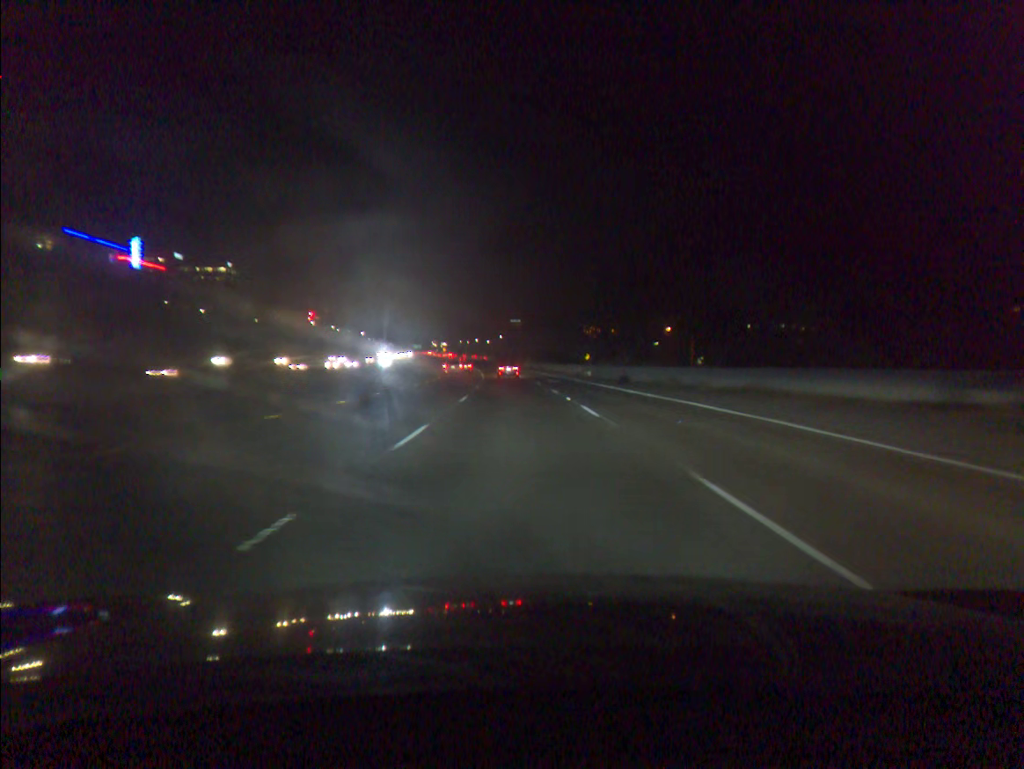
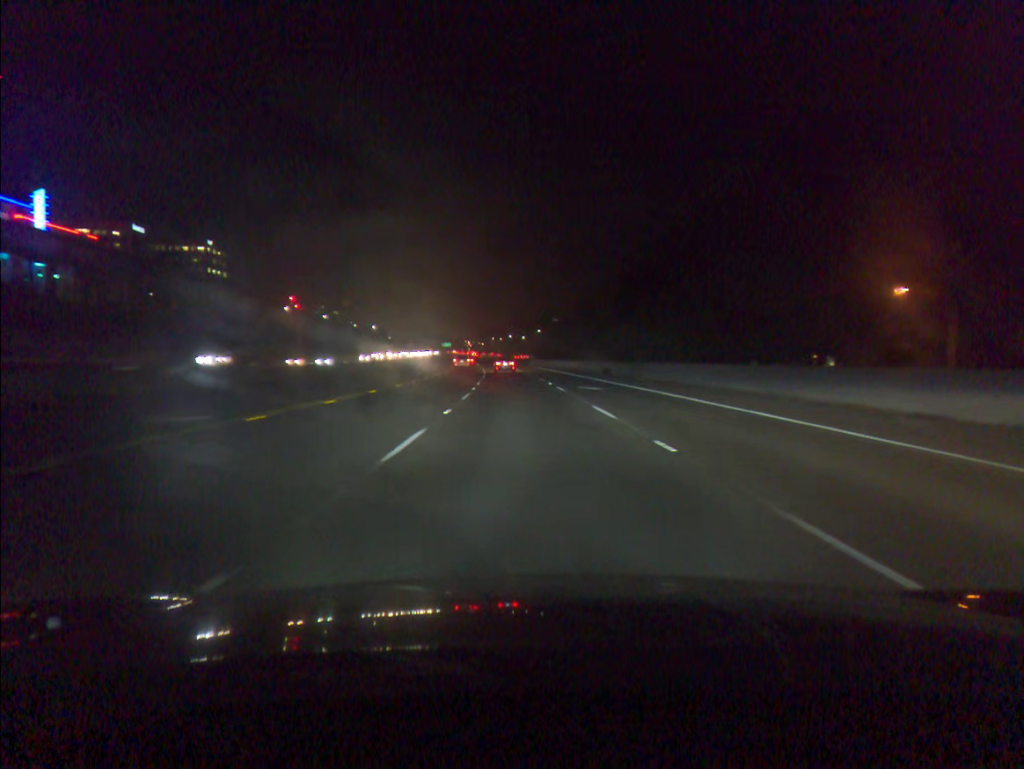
(-1.7, +74.2) m; -3°
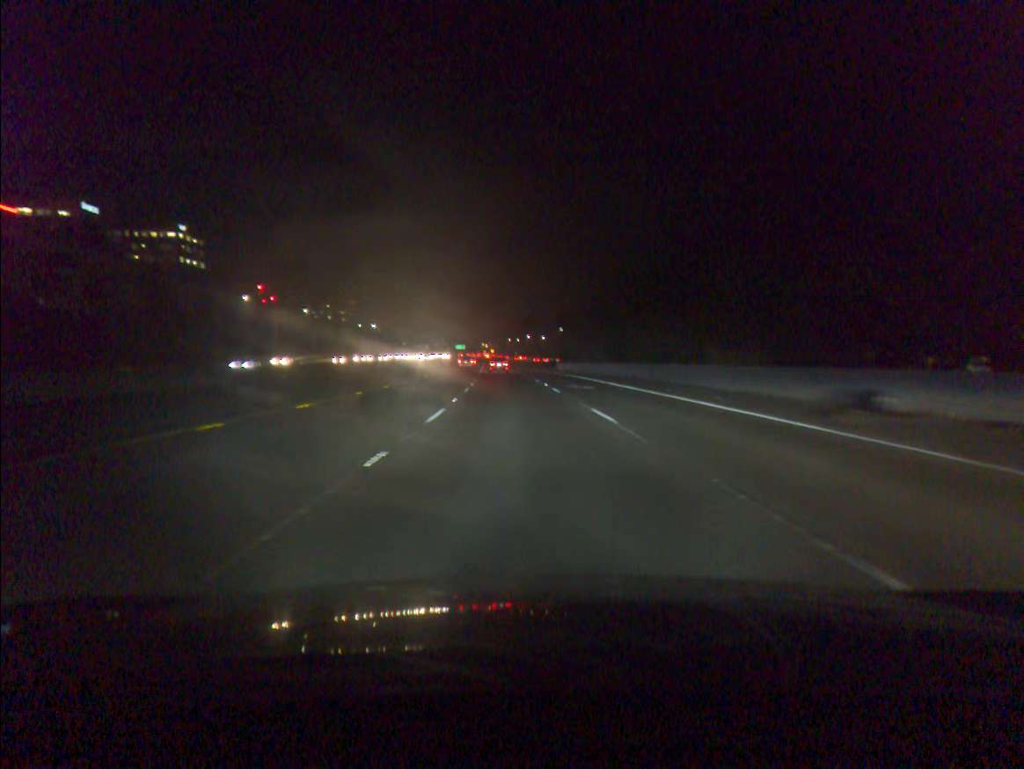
(-0.5, +45.0) m; -1°
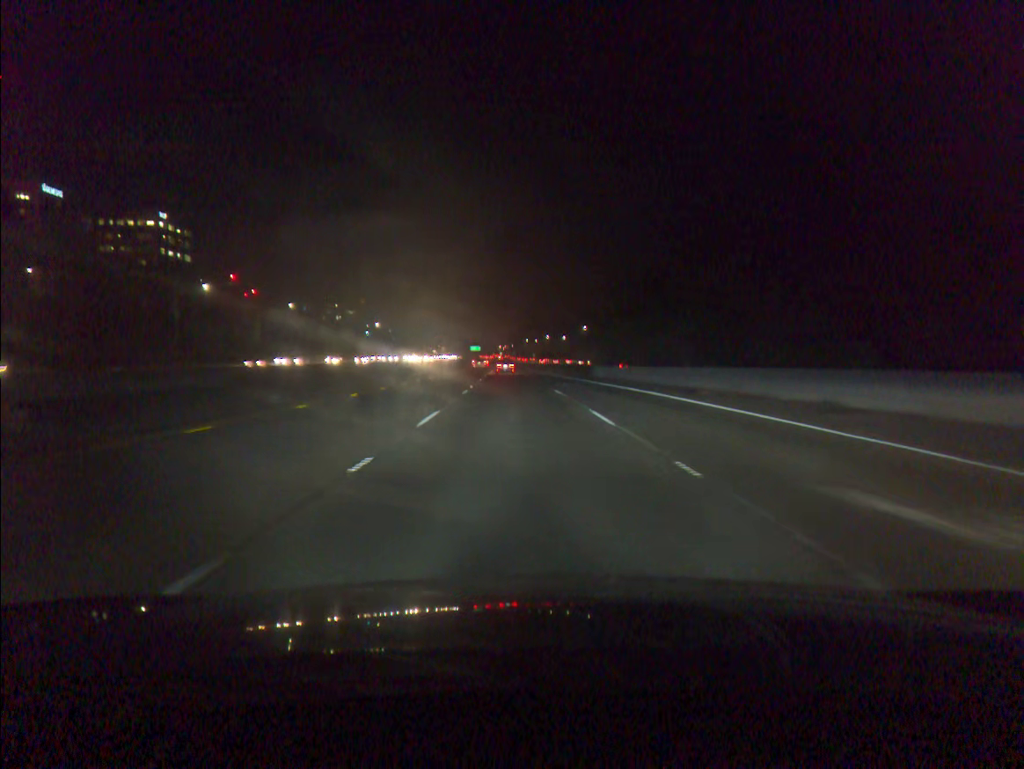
(-0.3, +29.8) m; -1°
